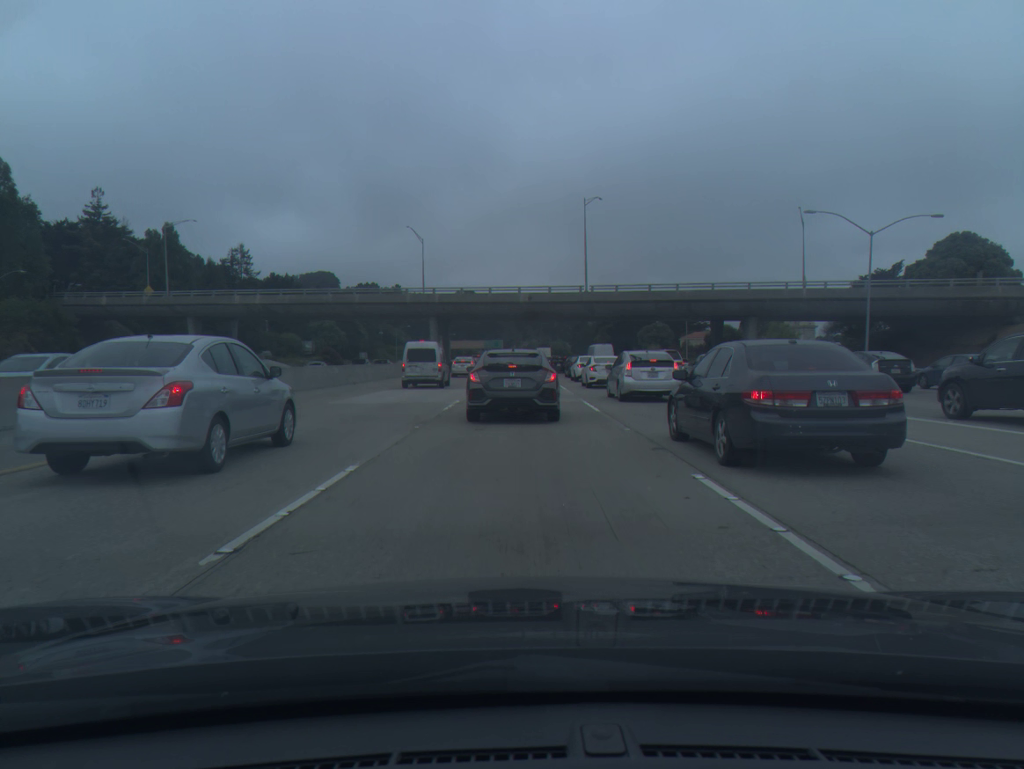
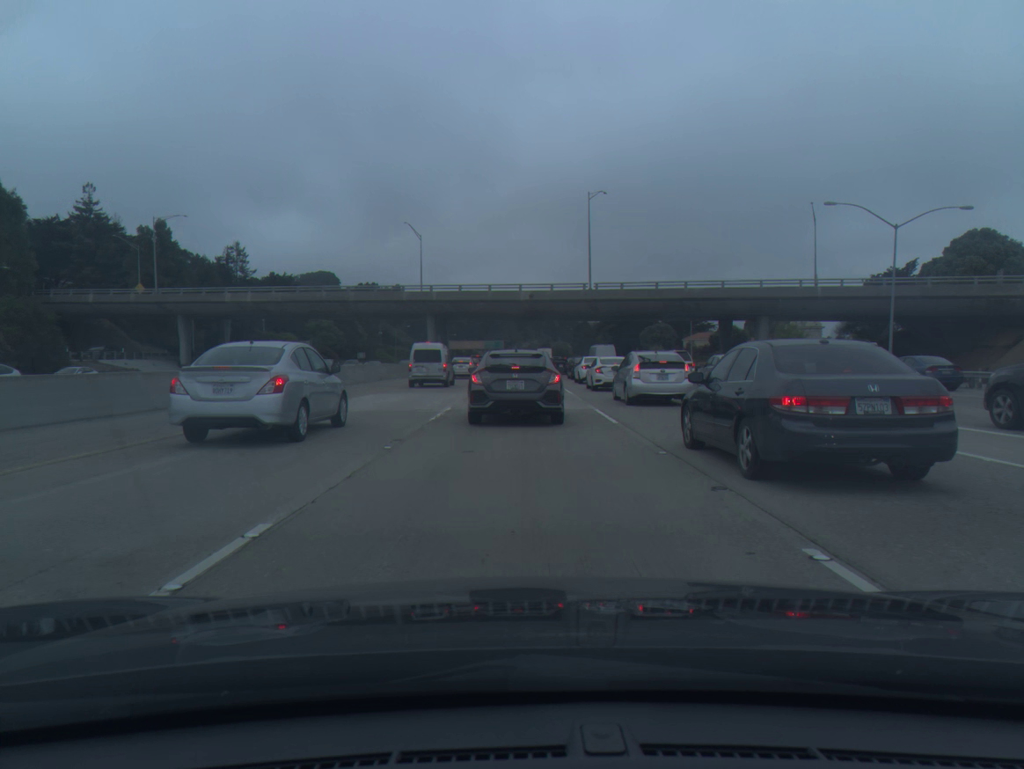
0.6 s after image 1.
(0.0, +3.2) m; 0°
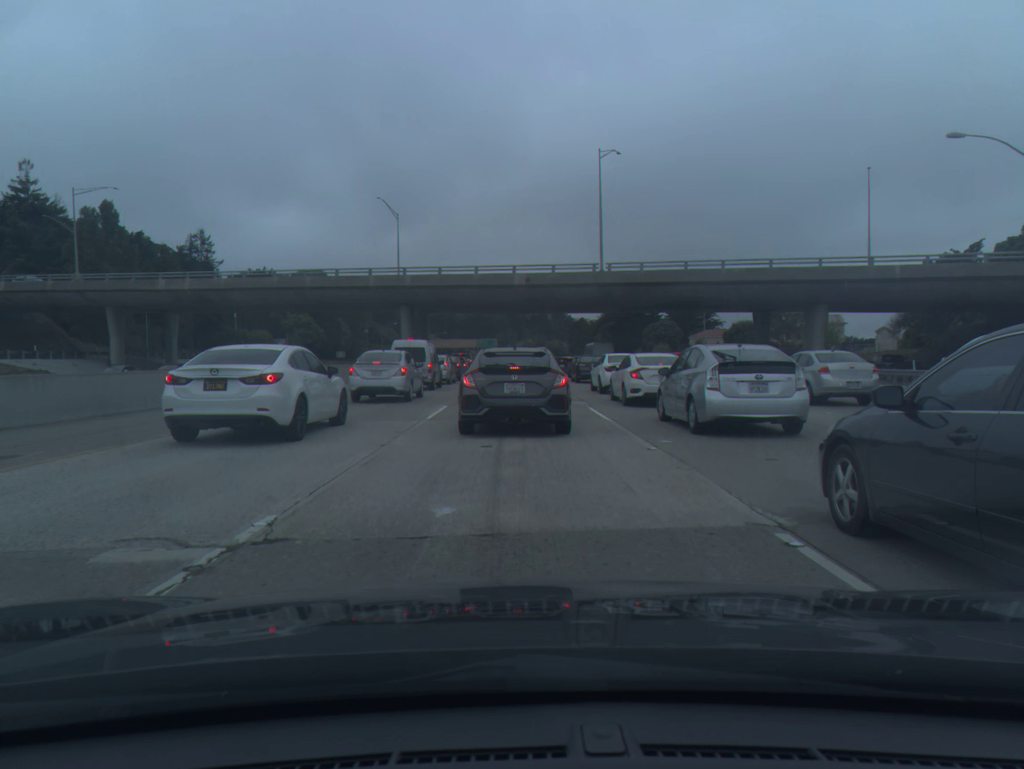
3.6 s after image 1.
(+0.1, +14.1) m; 0°
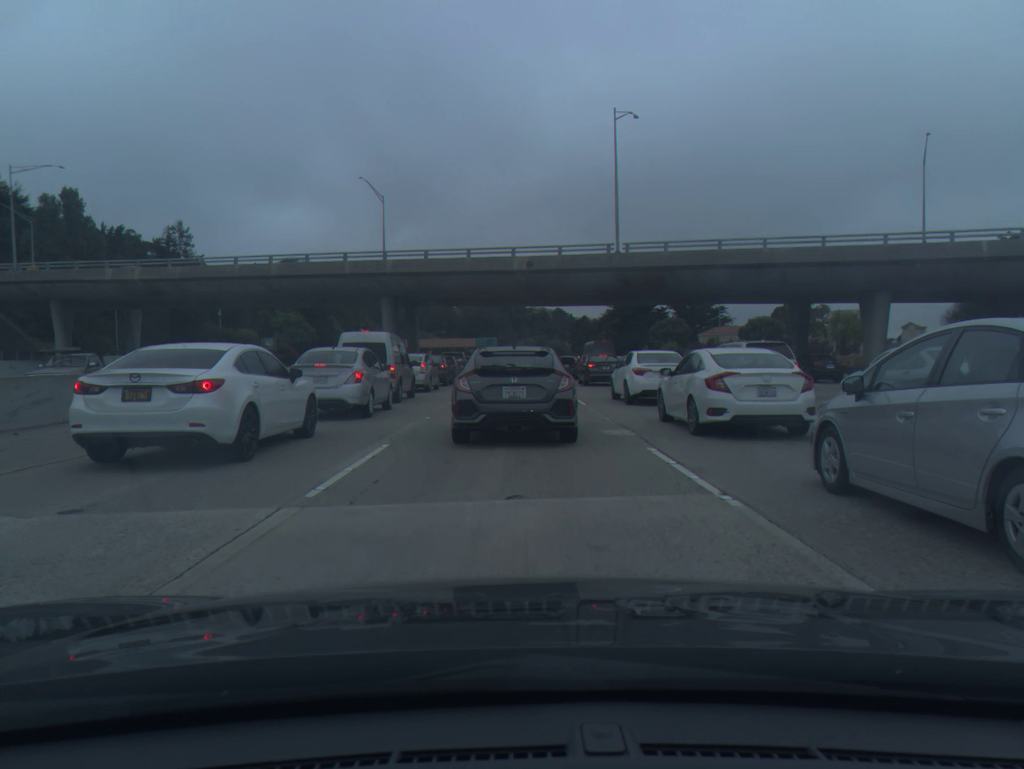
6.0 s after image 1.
(0.0, +9.0) m; 0°
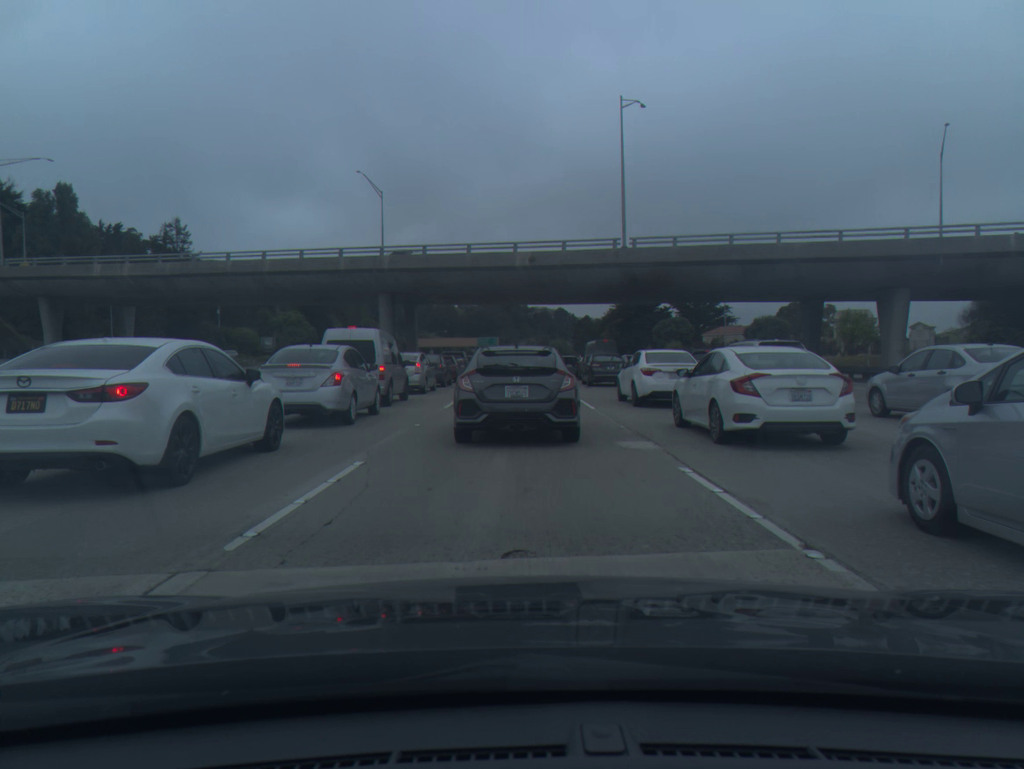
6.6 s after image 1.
(0.0, +2.0) m; 0°
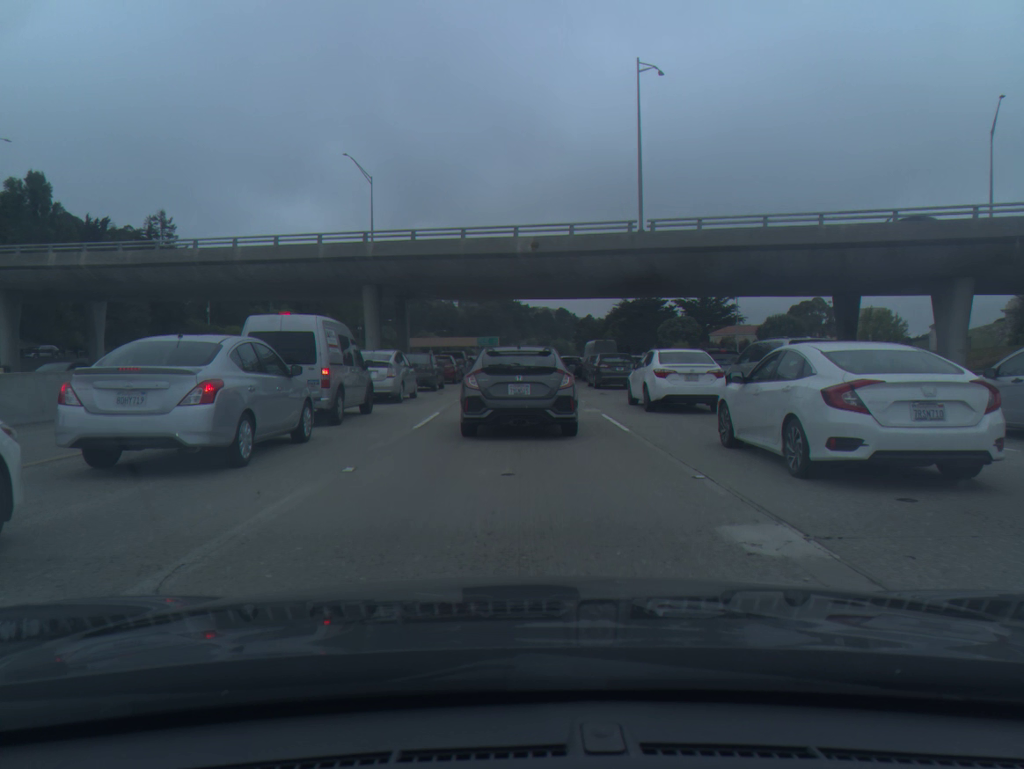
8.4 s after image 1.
(-0.1, +5.8) m; -1°
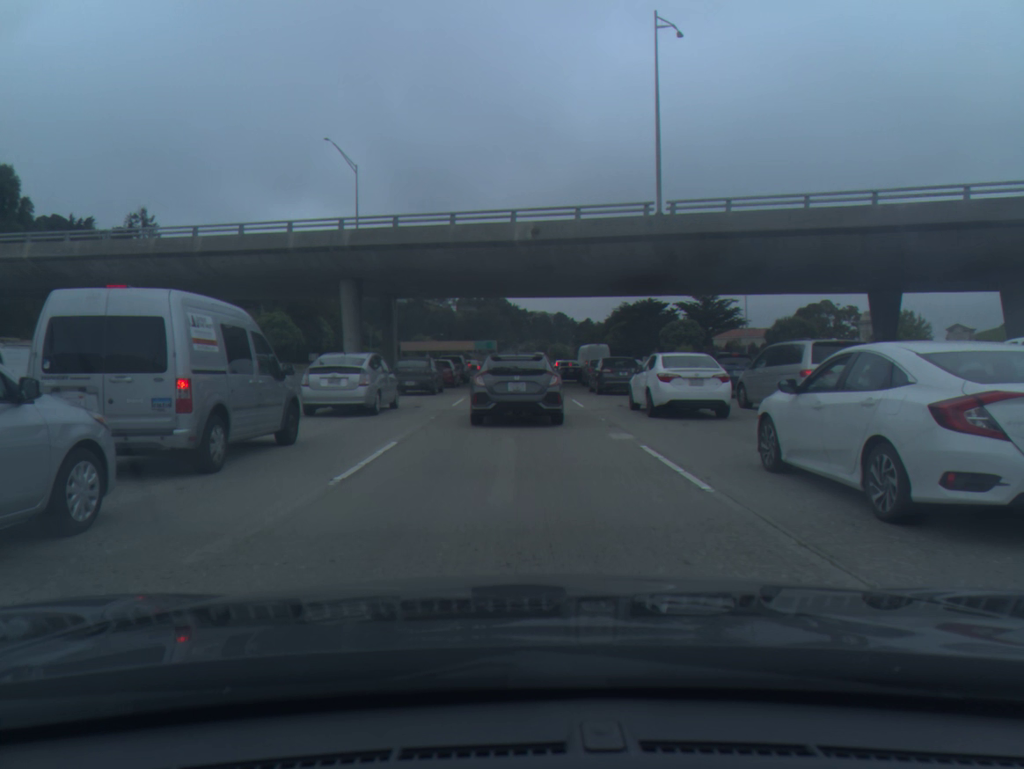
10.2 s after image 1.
(0.0, +5.7) m; +1°
